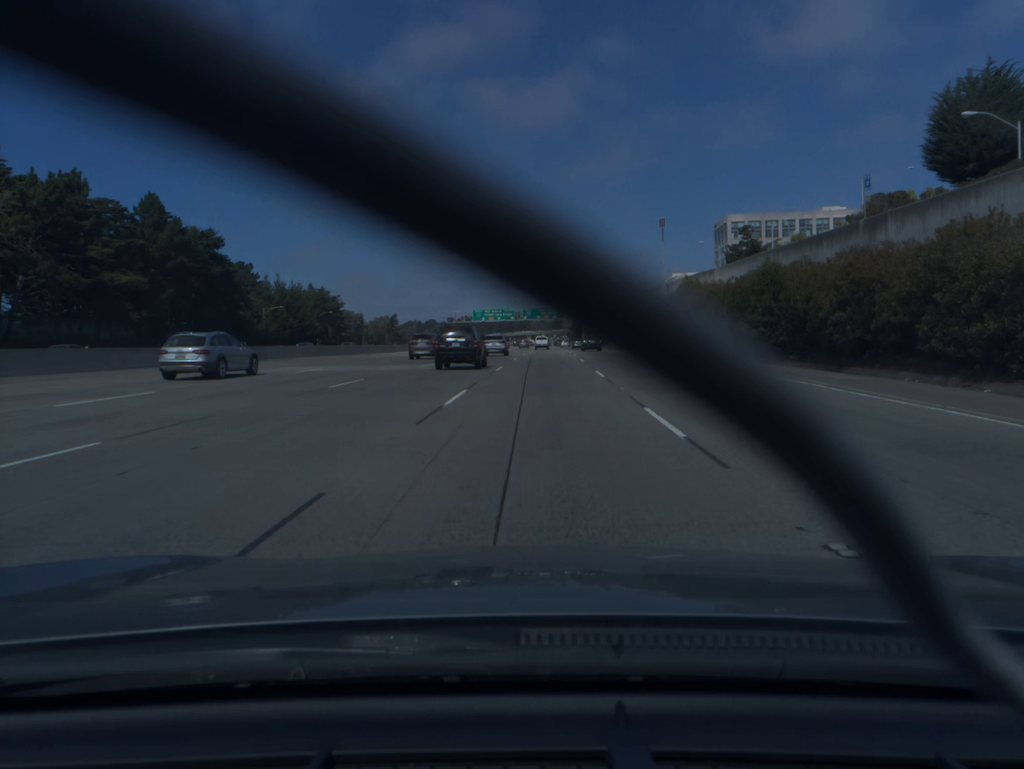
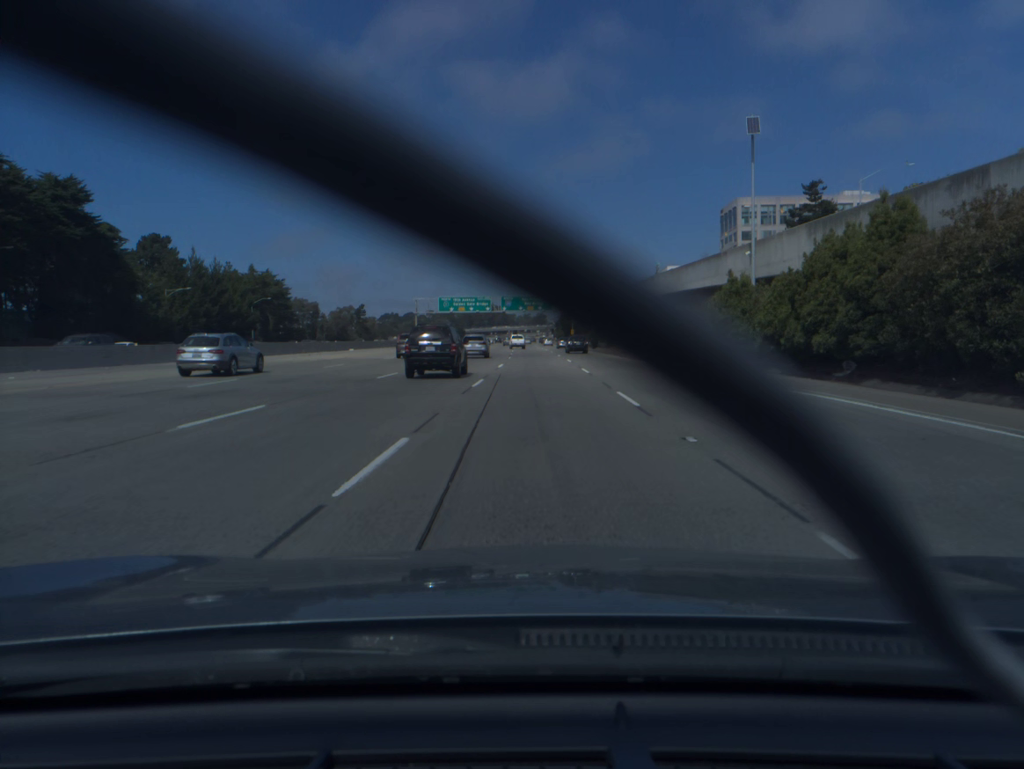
(+0.6, +37.2) m; +1°
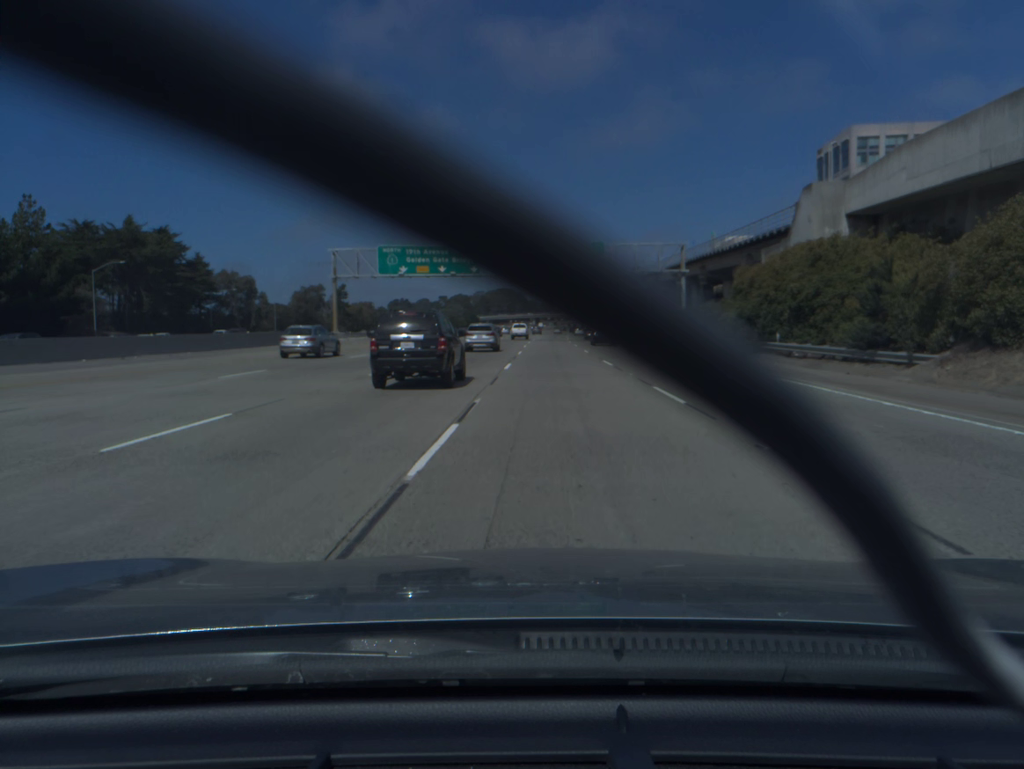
(-0.5, +72.4) m; -2°
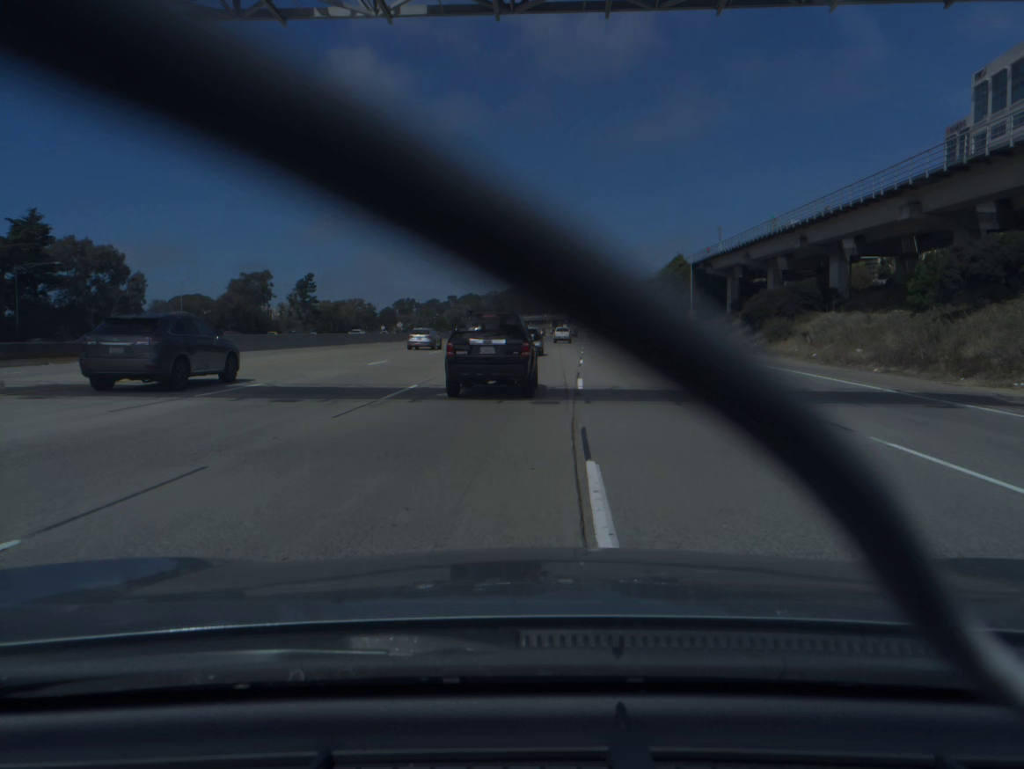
(-0.8, +64.8) m; -1°
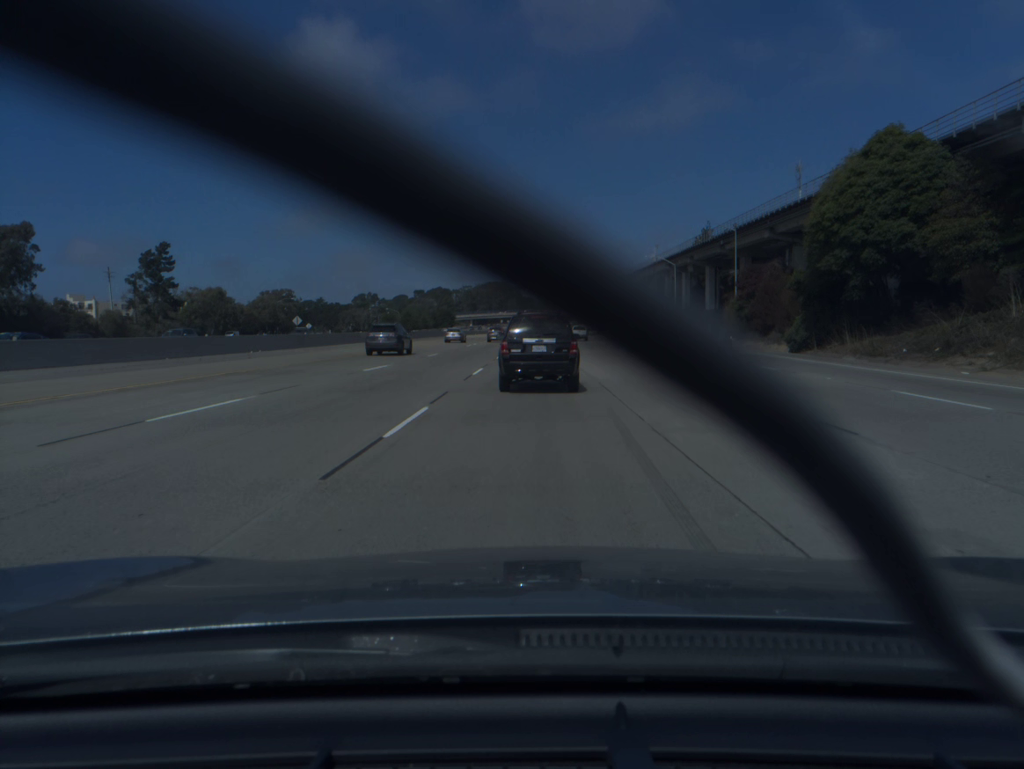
(+0.9, +76.8) m; +1°
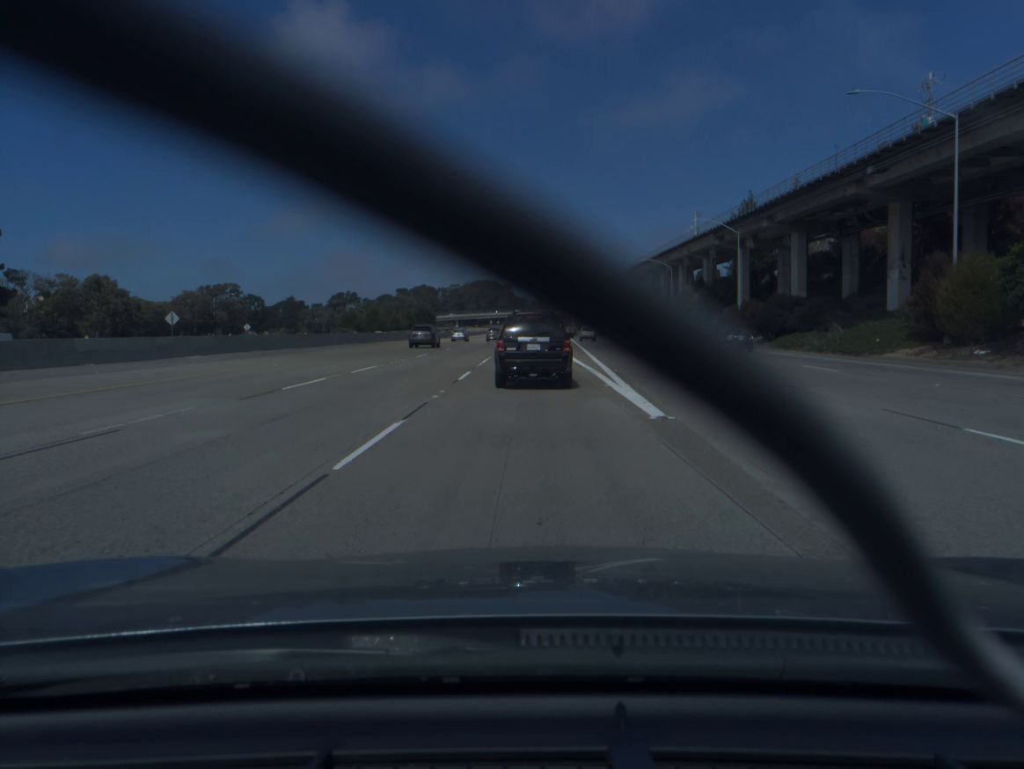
(+0.3, +45.2) m; +1°
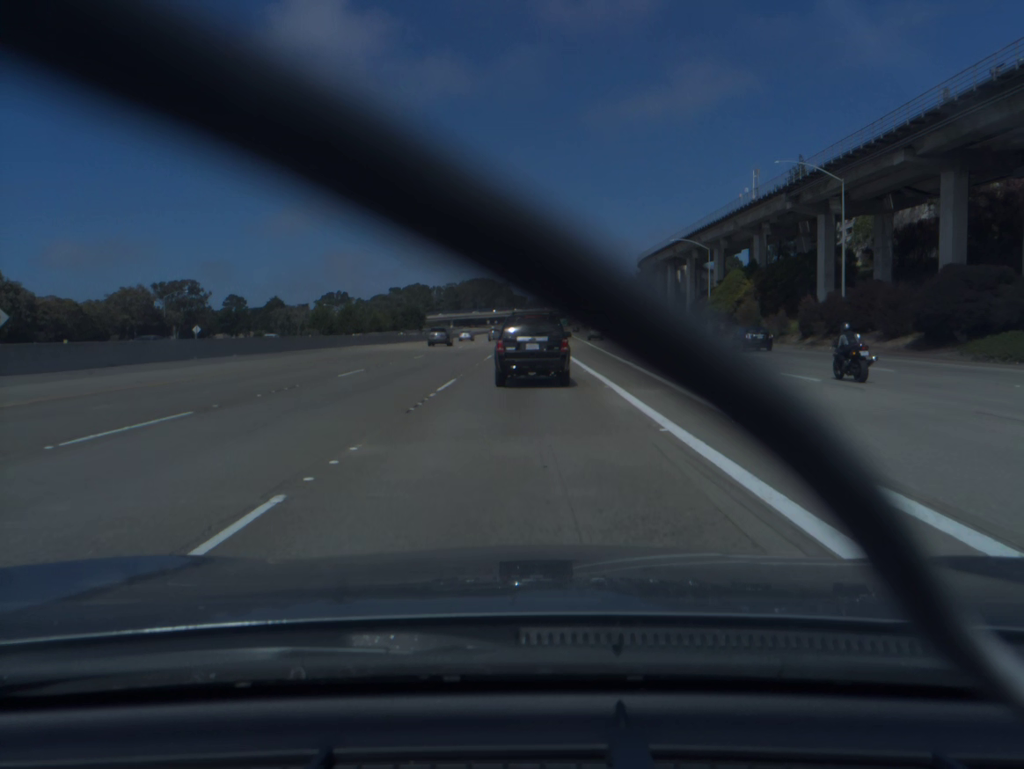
(0.0, +30.0) m; 0°
